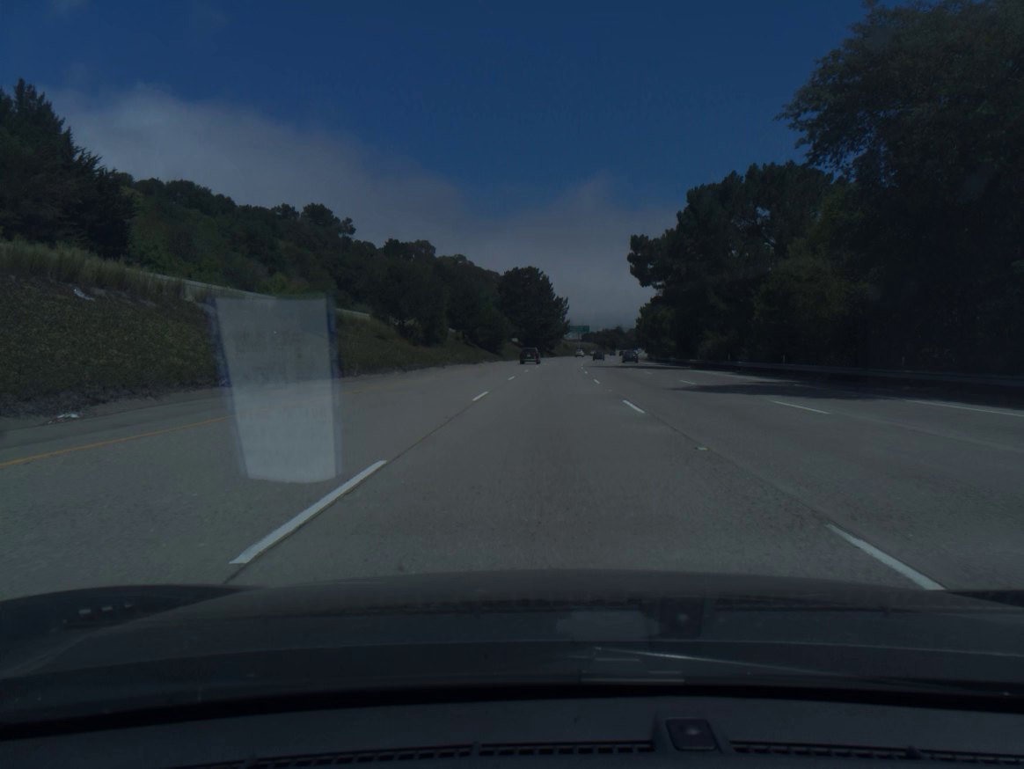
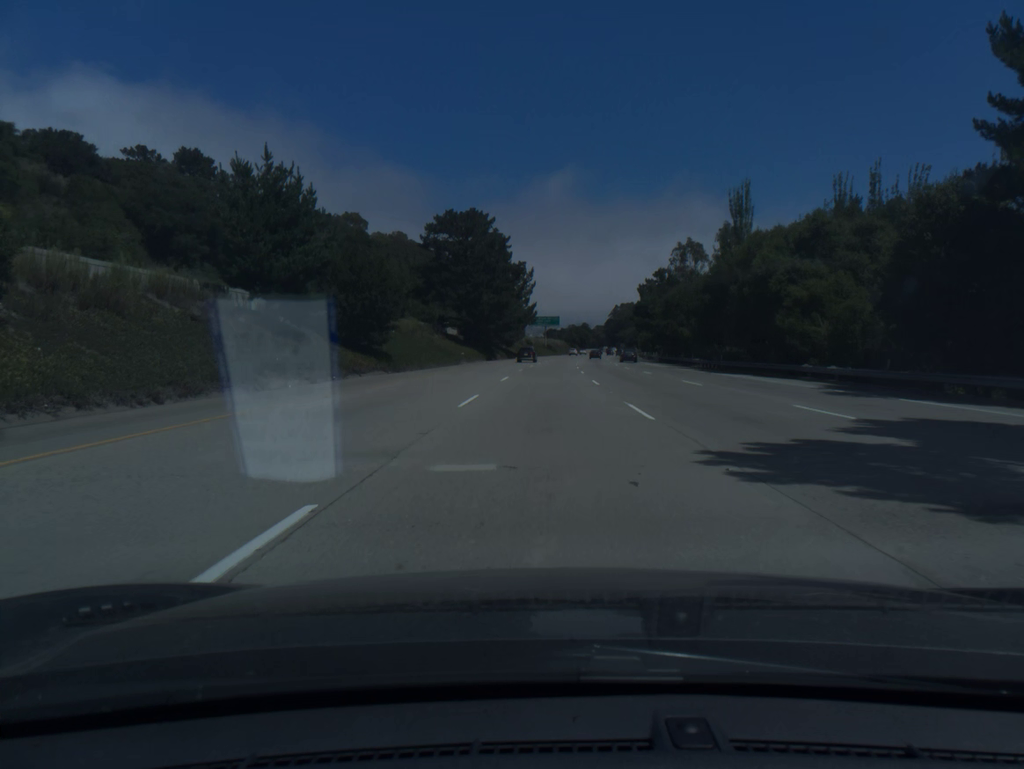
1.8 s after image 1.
(+1.5, +60.7) m; +3°
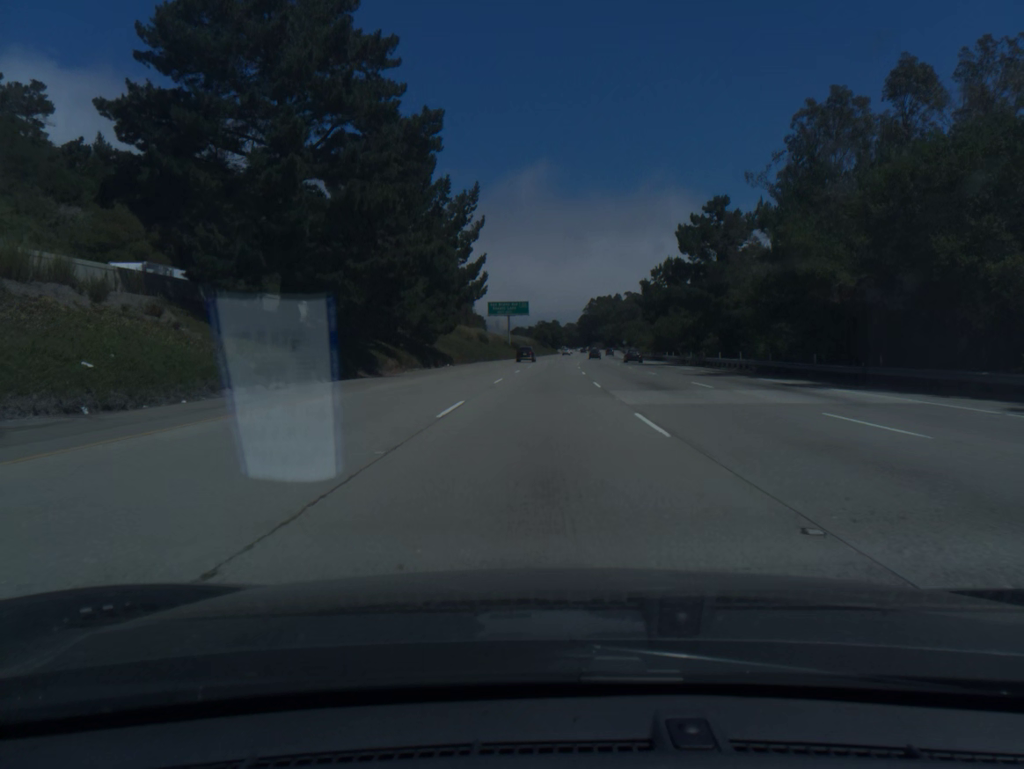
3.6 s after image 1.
(+1.3, +60.8) m; +2°
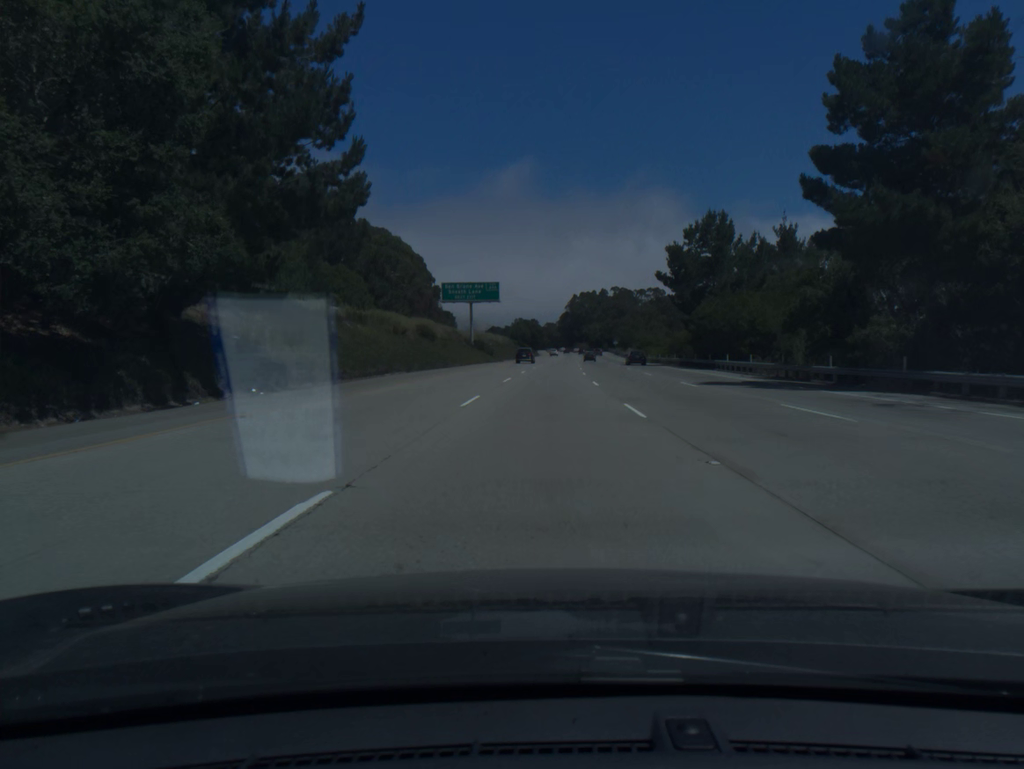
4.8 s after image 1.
(+0.6, +40.5) m; +2°
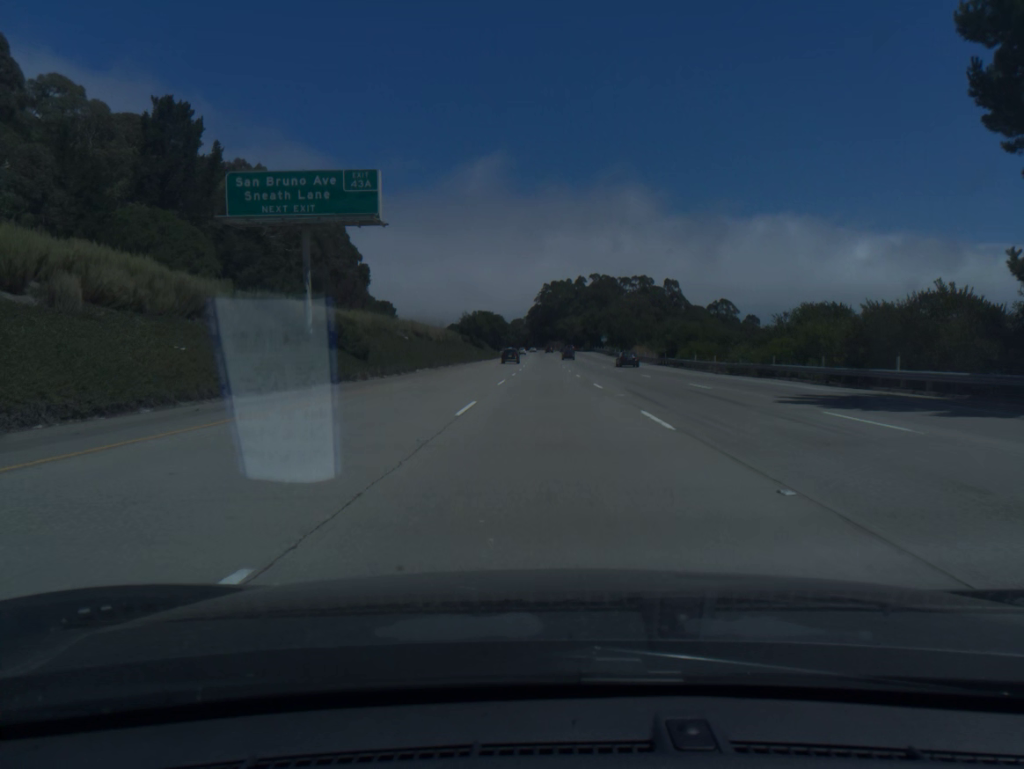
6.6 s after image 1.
(+1.2, +60.8) m; +2°
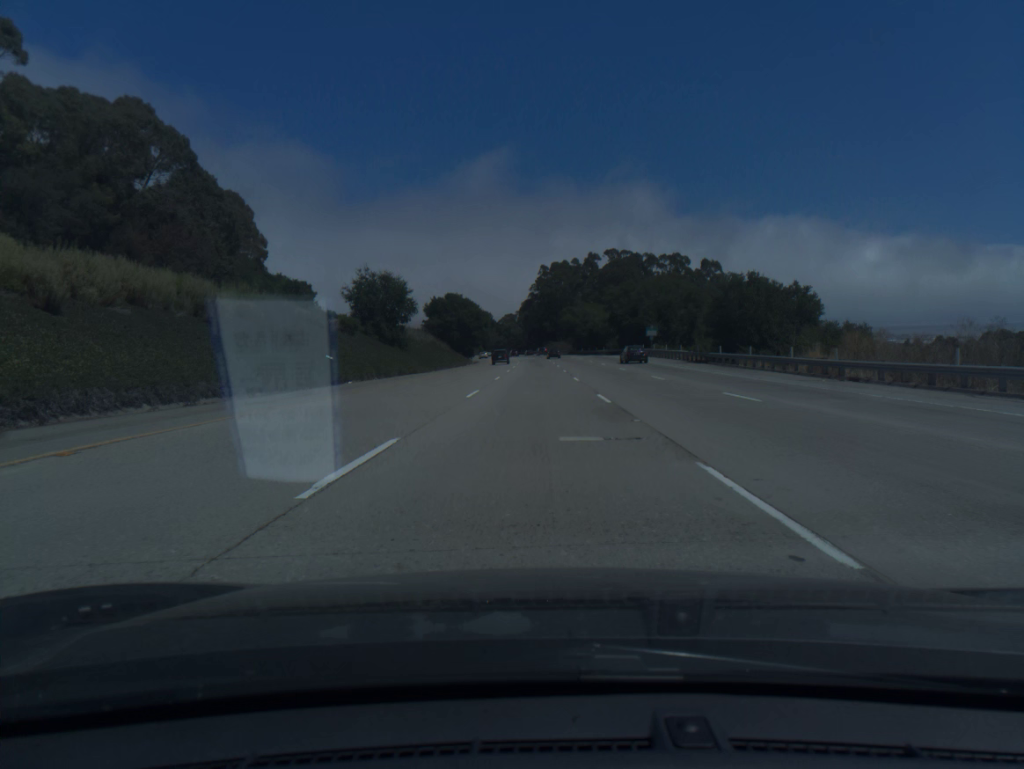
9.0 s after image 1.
(+0.7, +81.1) m; 0°
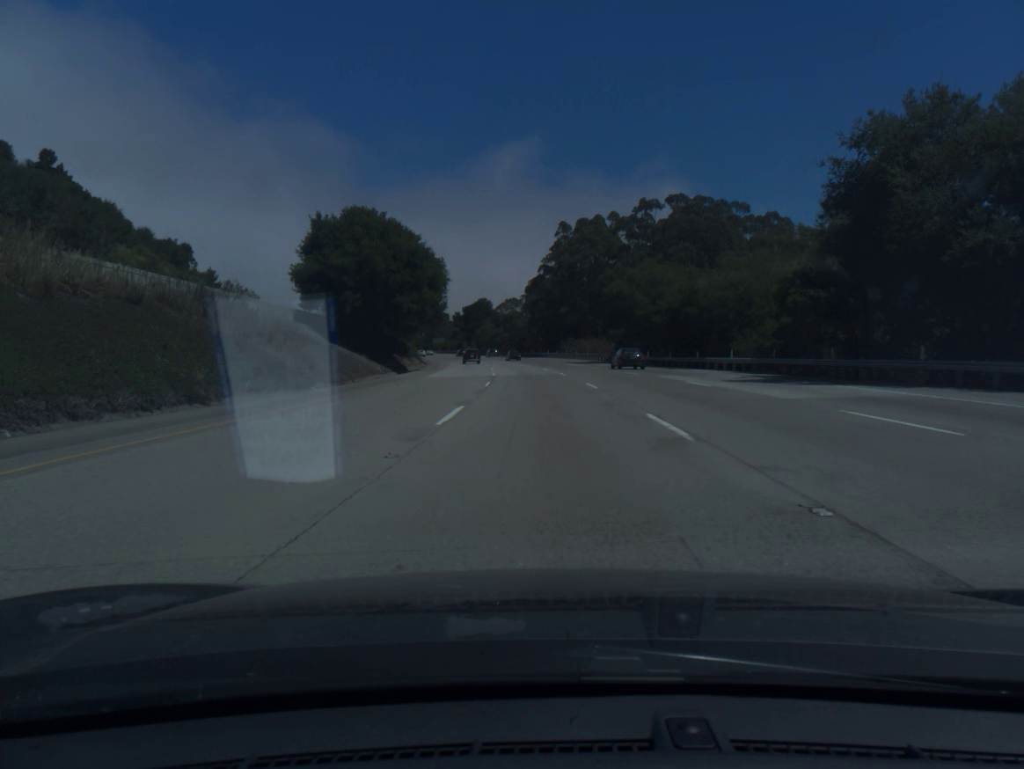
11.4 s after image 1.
(-0.5, +80.9) m; -1°
